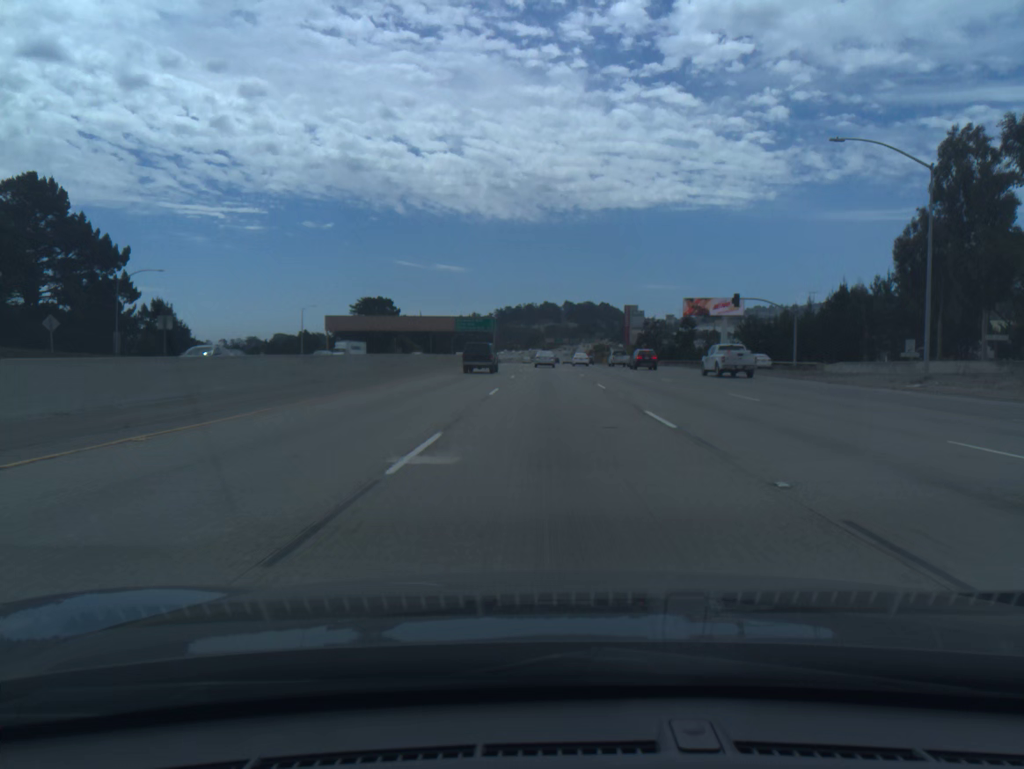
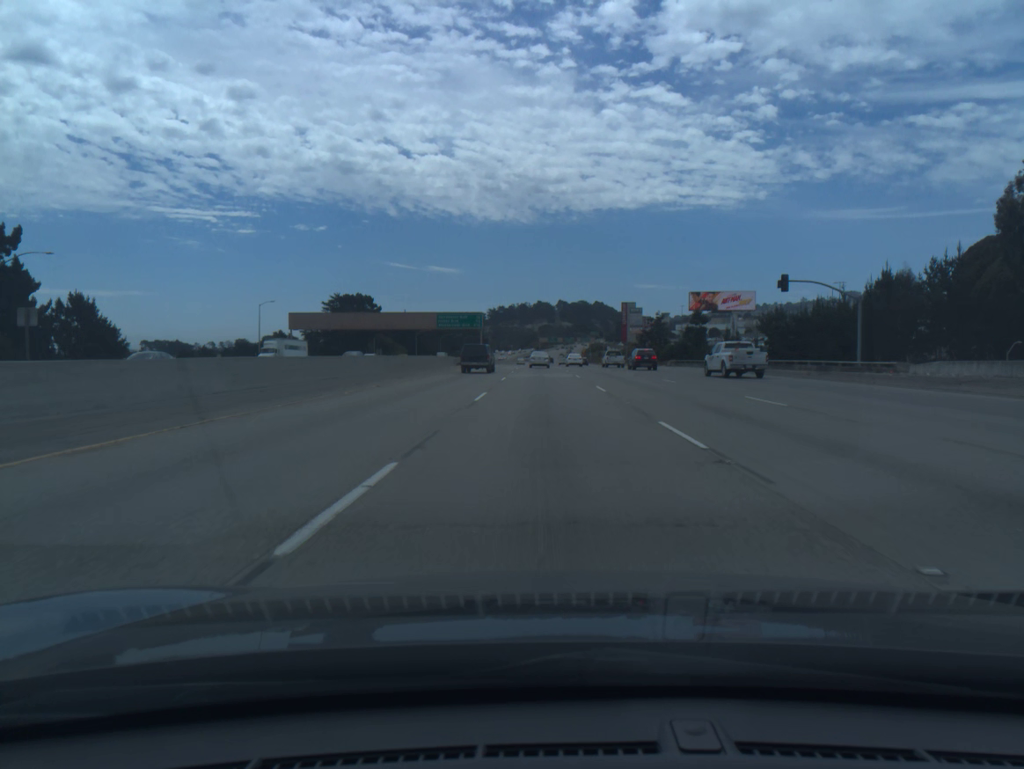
(+0.1, +17.6) m; 0°
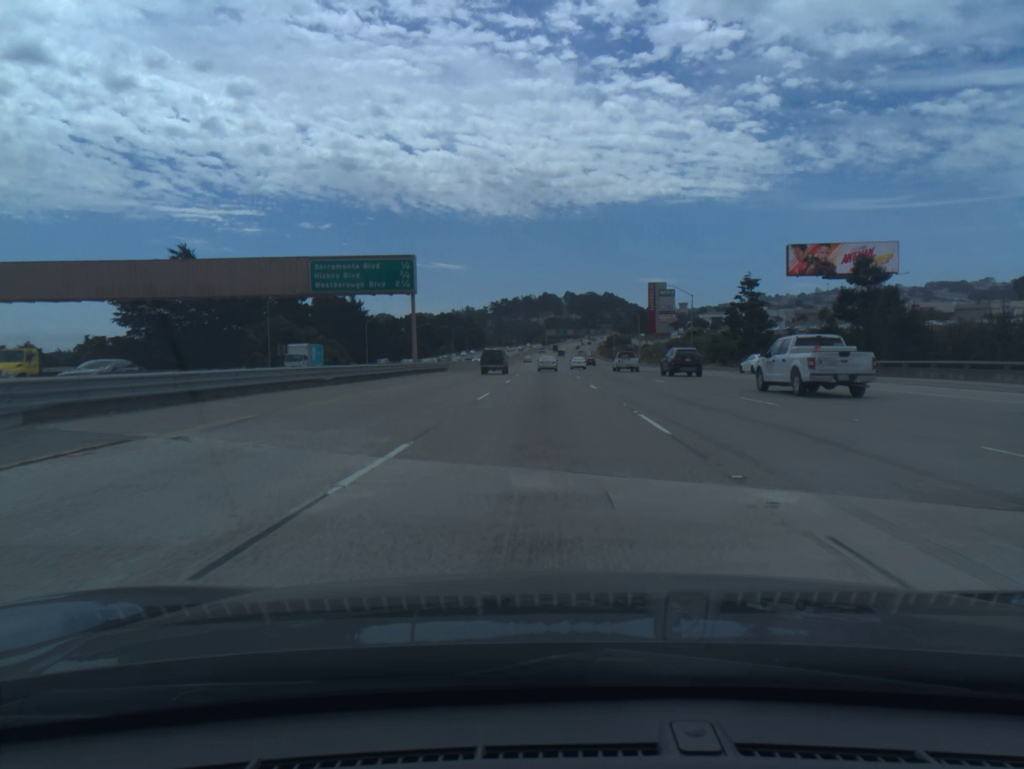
(-0.1, +70.9) m; 0°
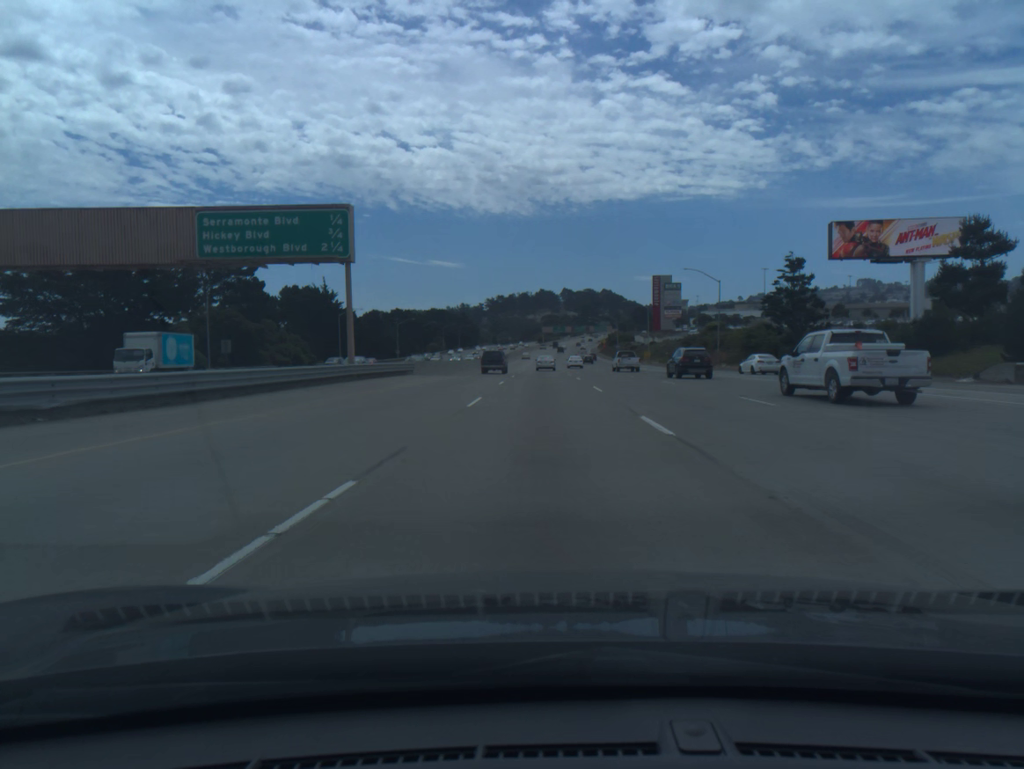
(0.0, +17.9) m; 0°
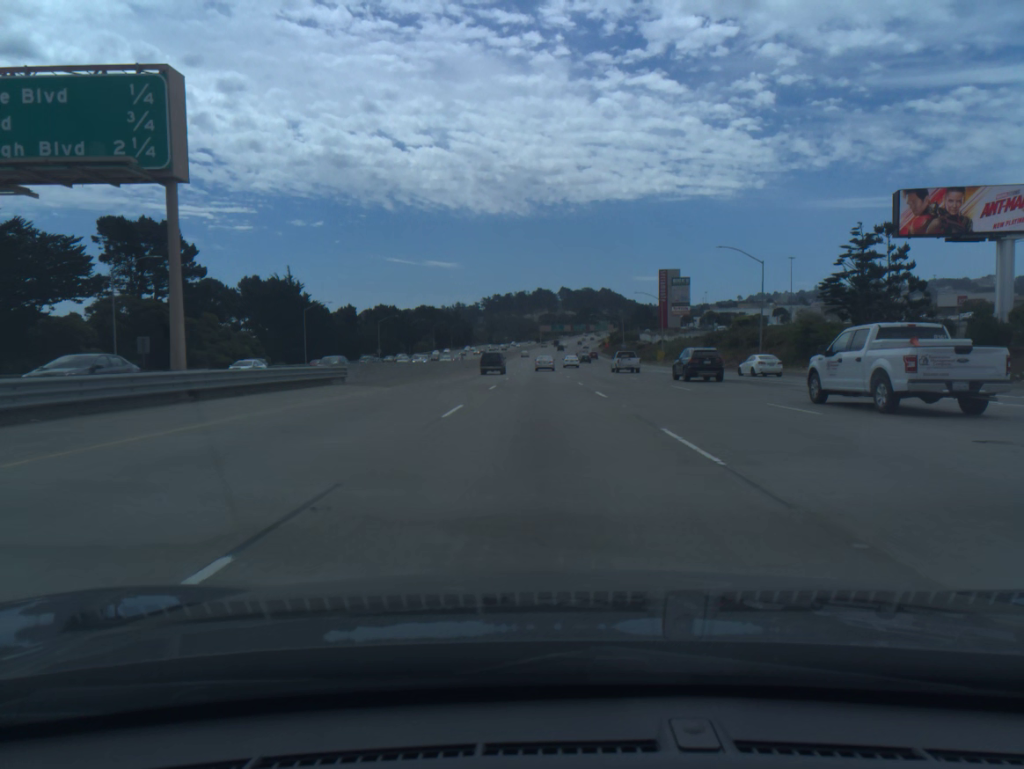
(0.0, +17.9) m; 0°
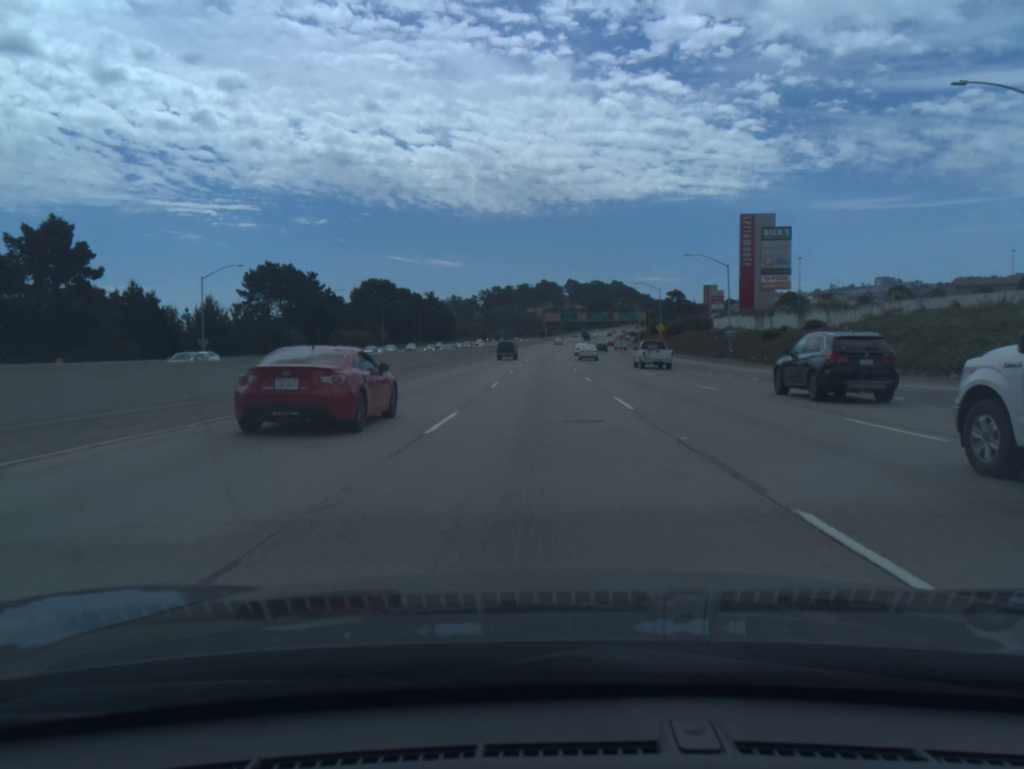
(-0.3, +91.1) m; 0°
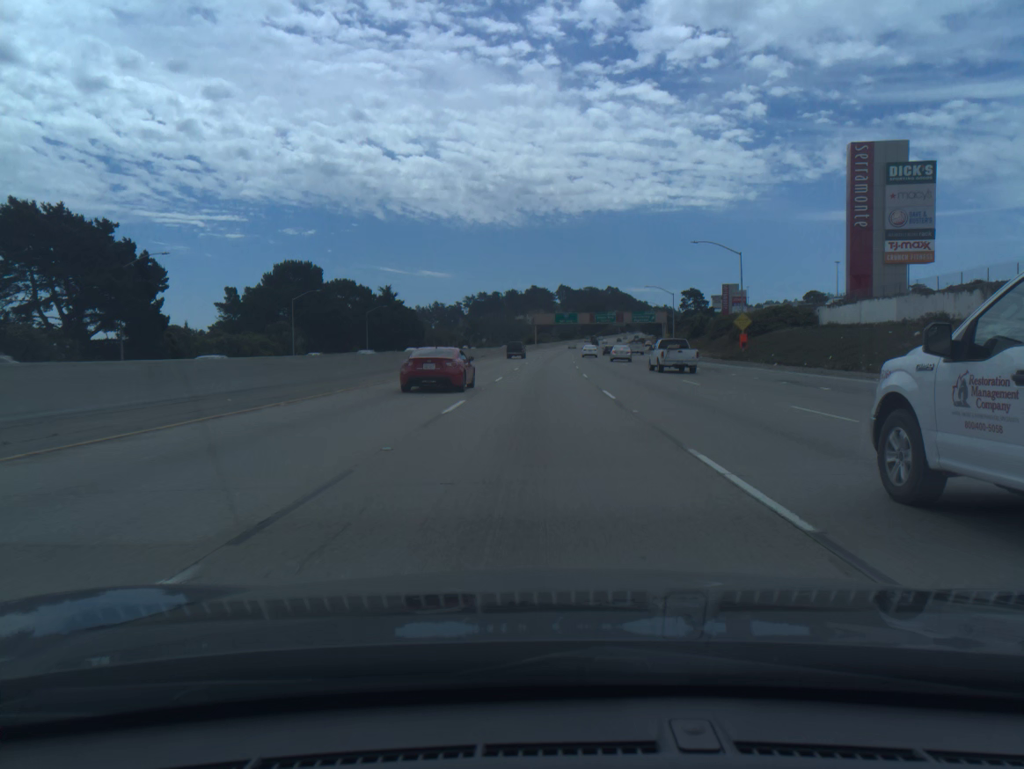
(+0.3, +55.4) m; +1°
